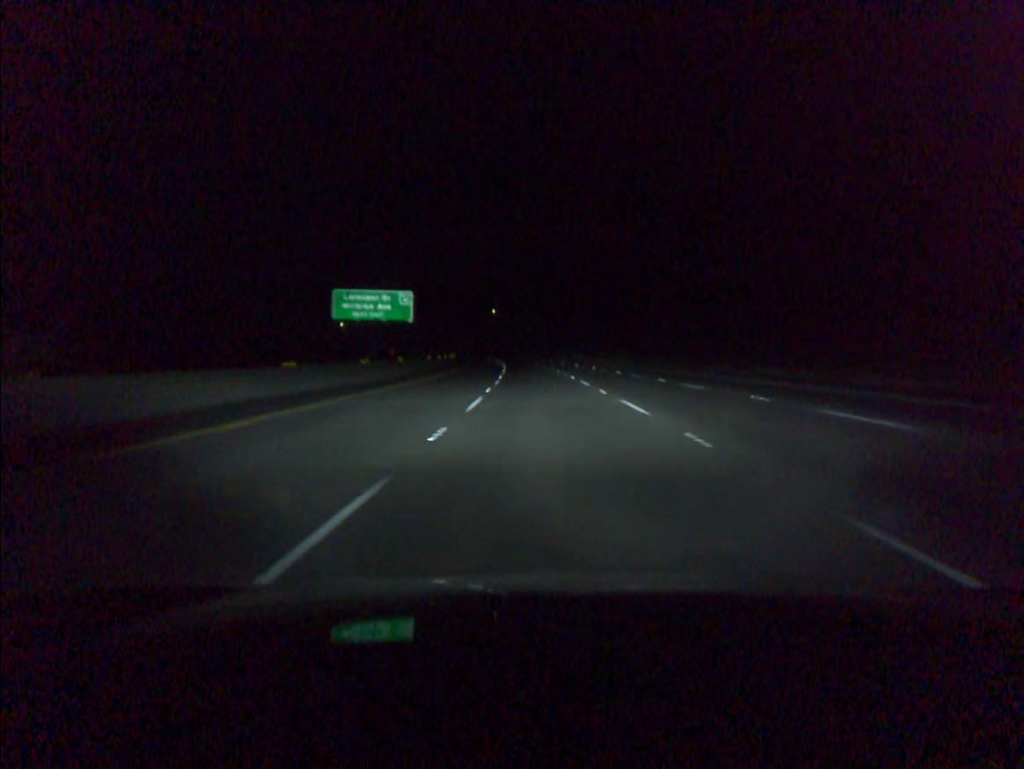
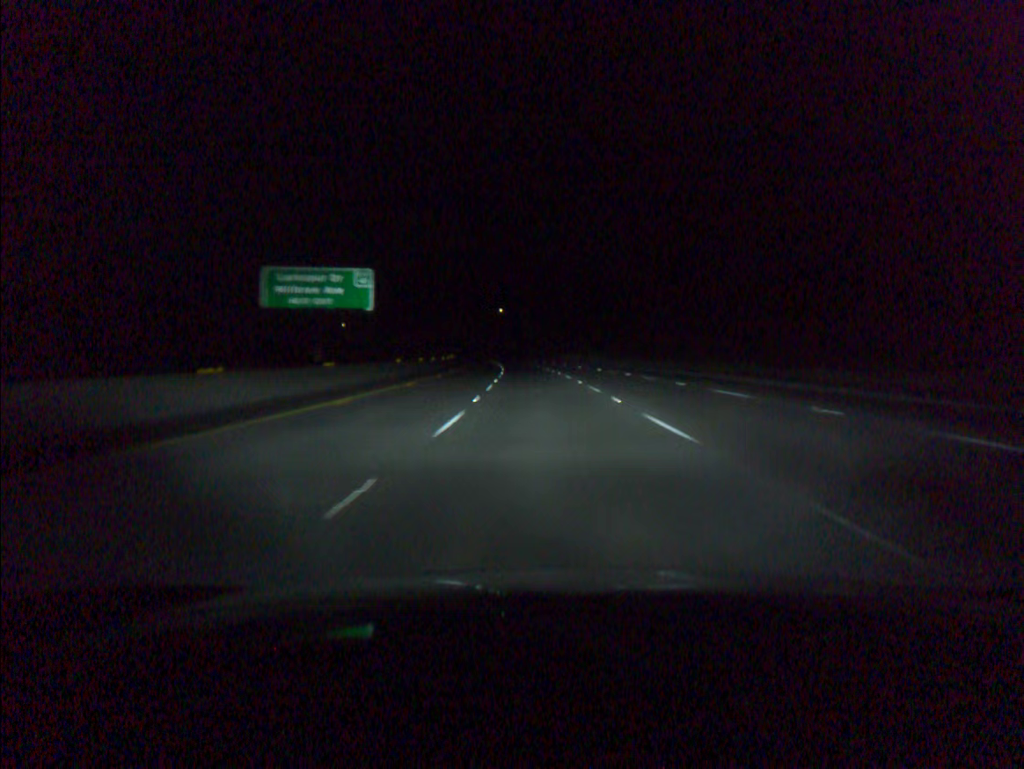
(-0.1, +19.5) m; -1°
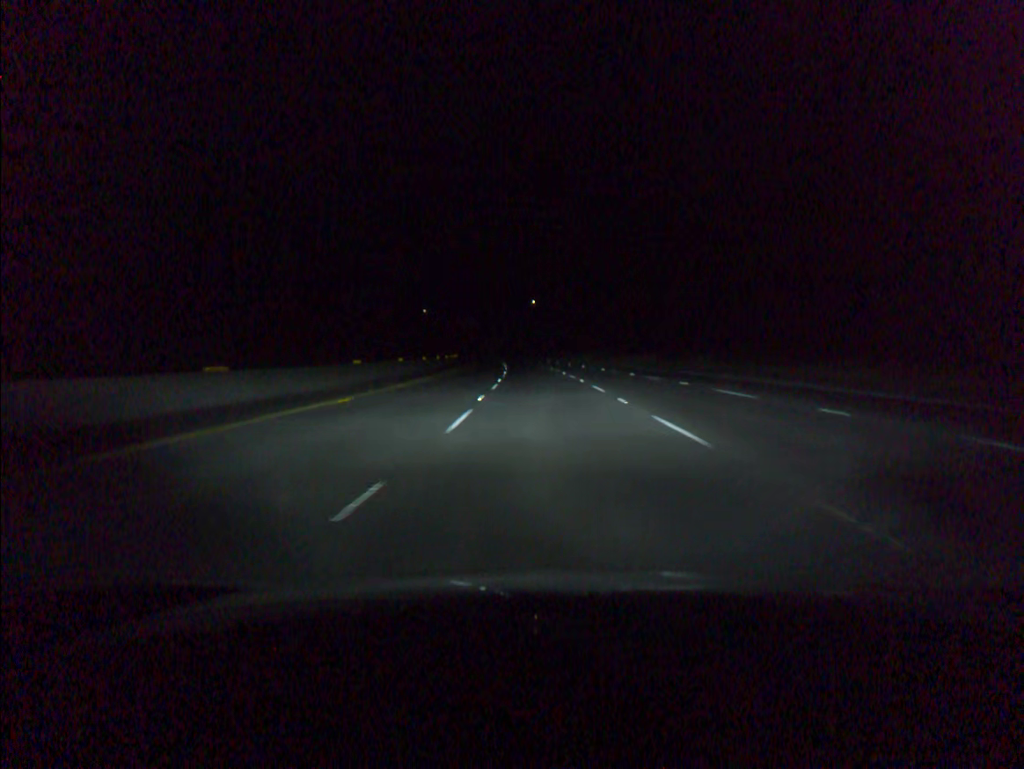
(-1.5, +58.4) m; -3°
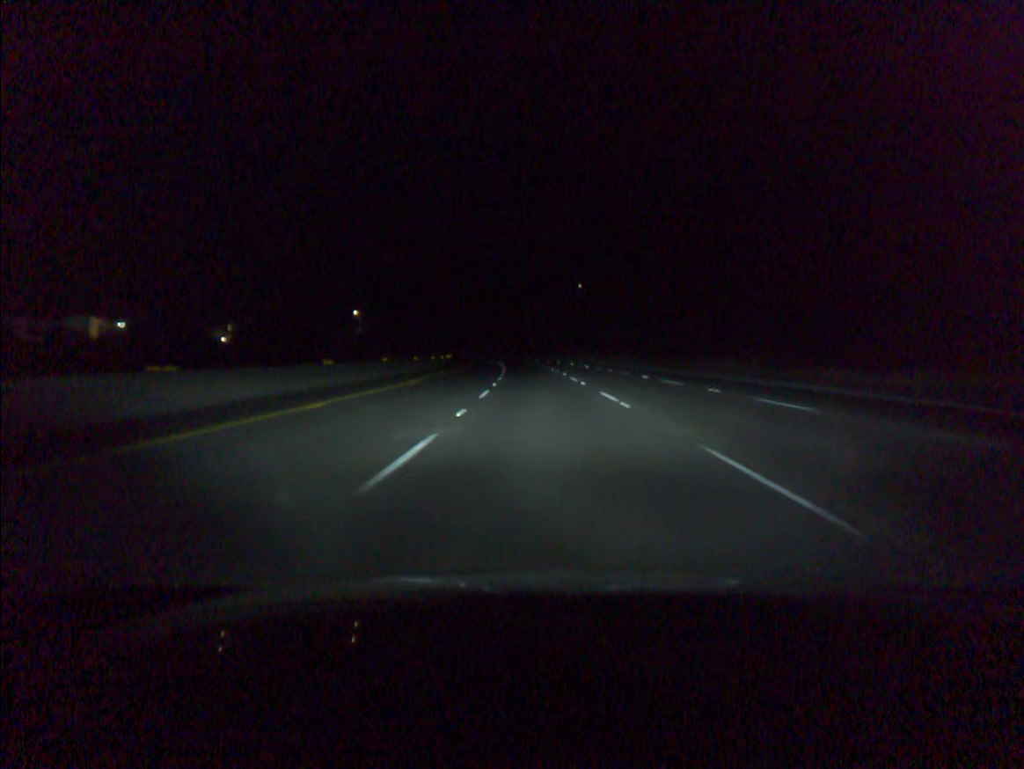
(-2.0, +78.0) m; -3°
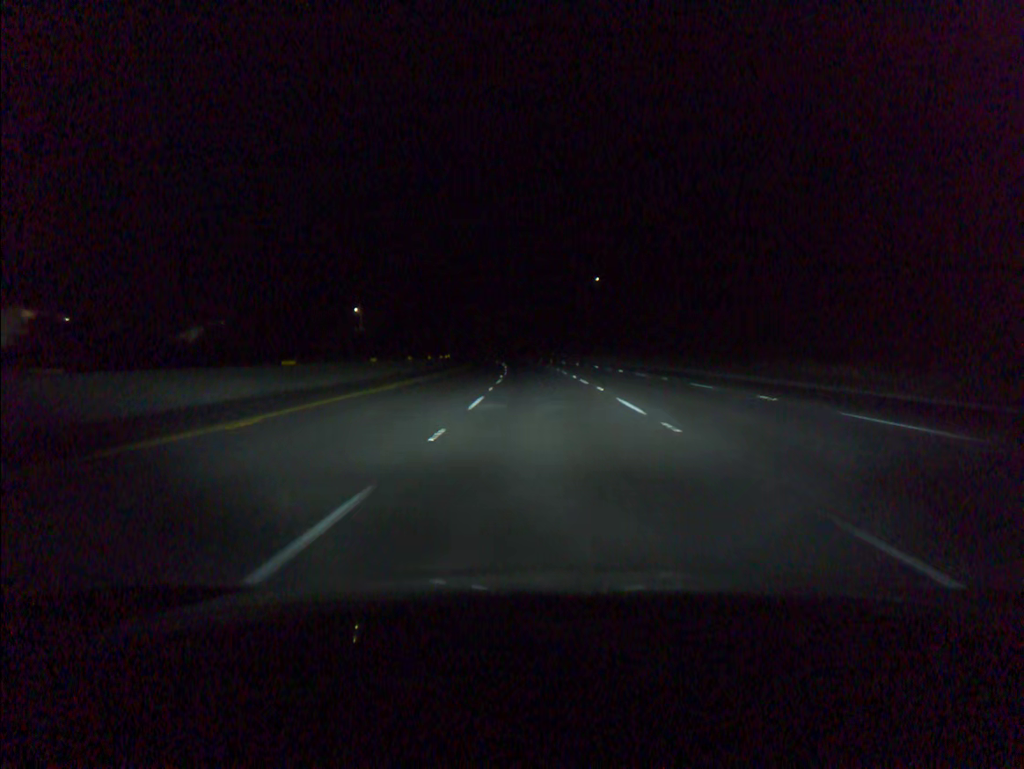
(-0.2, +19.5) m; -1°
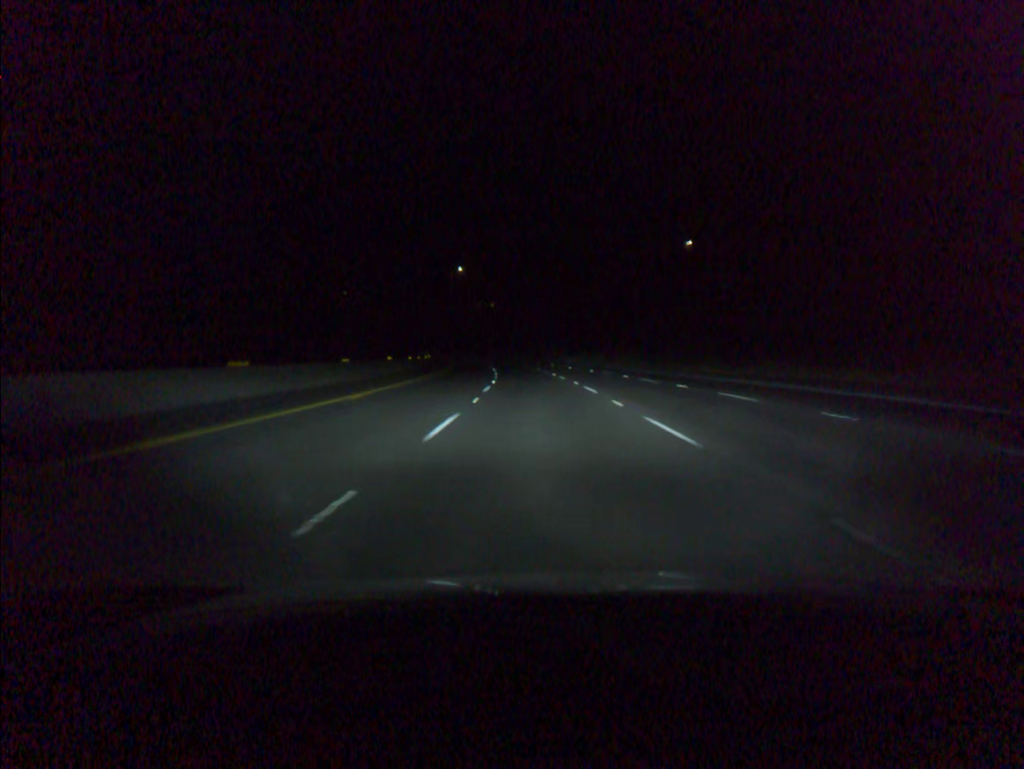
(-2.1, +78.1) m; -3°
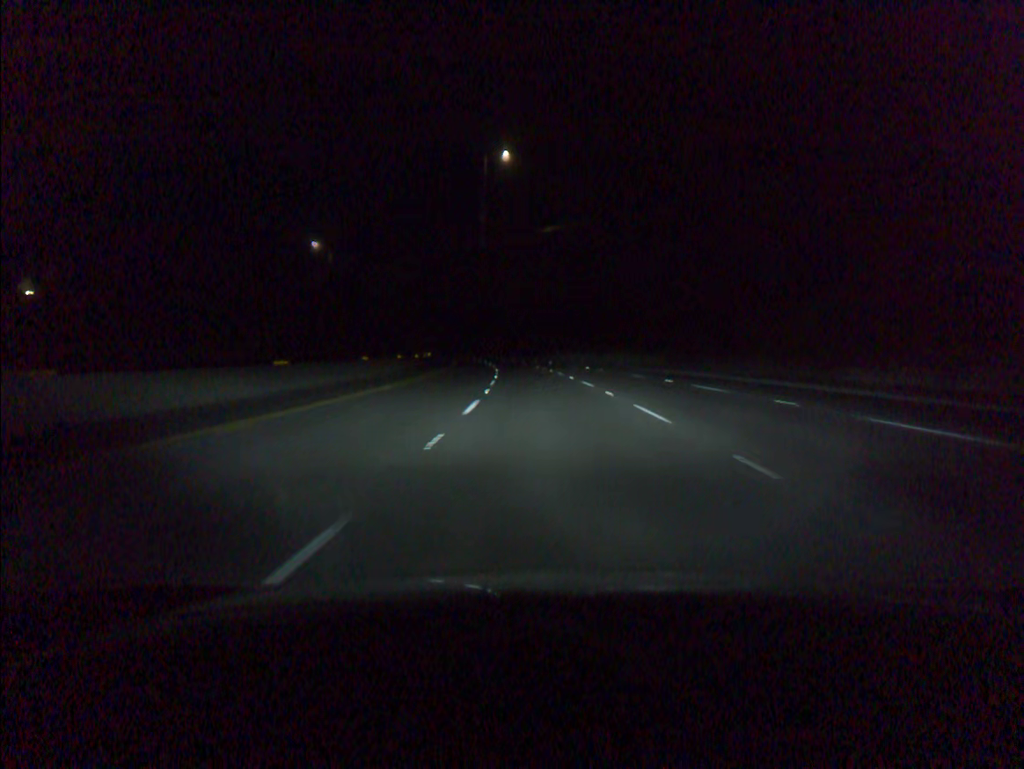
(-5.7, +97.8) m; -7°
